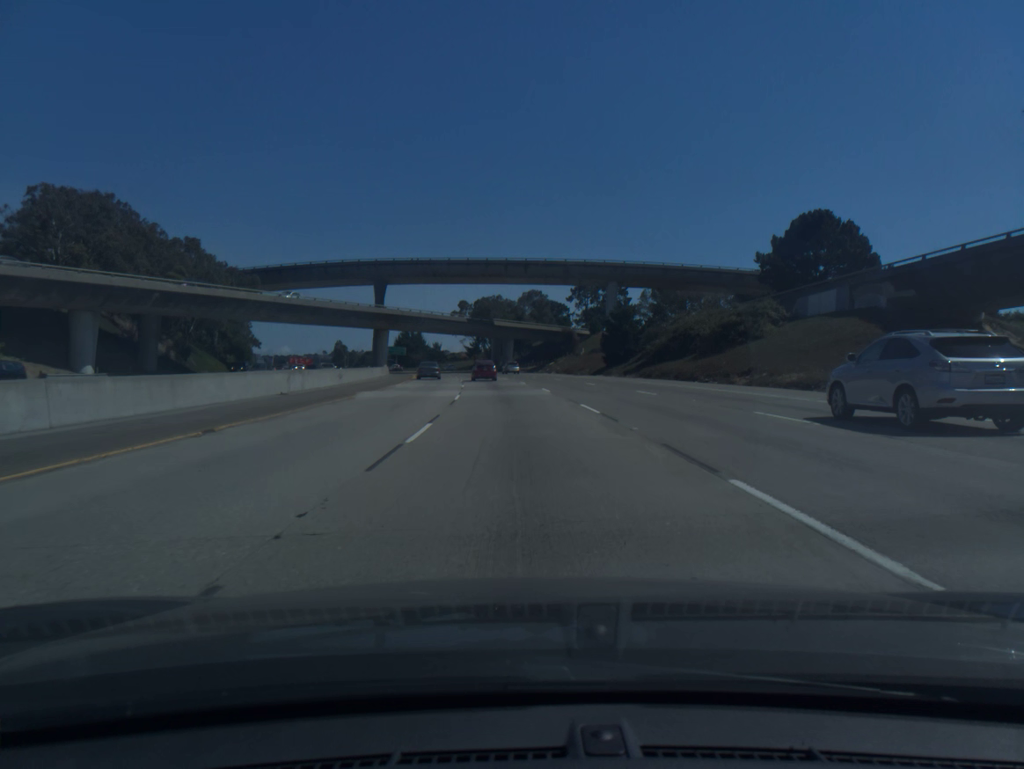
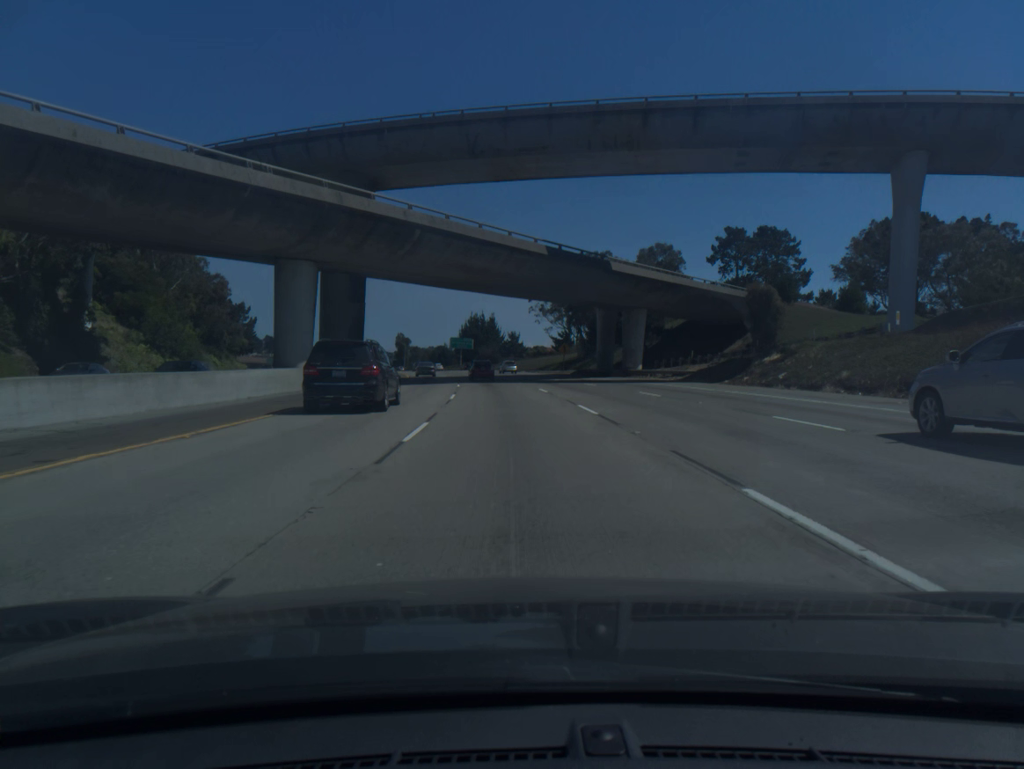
(-4.1, +73.3) m; -6°
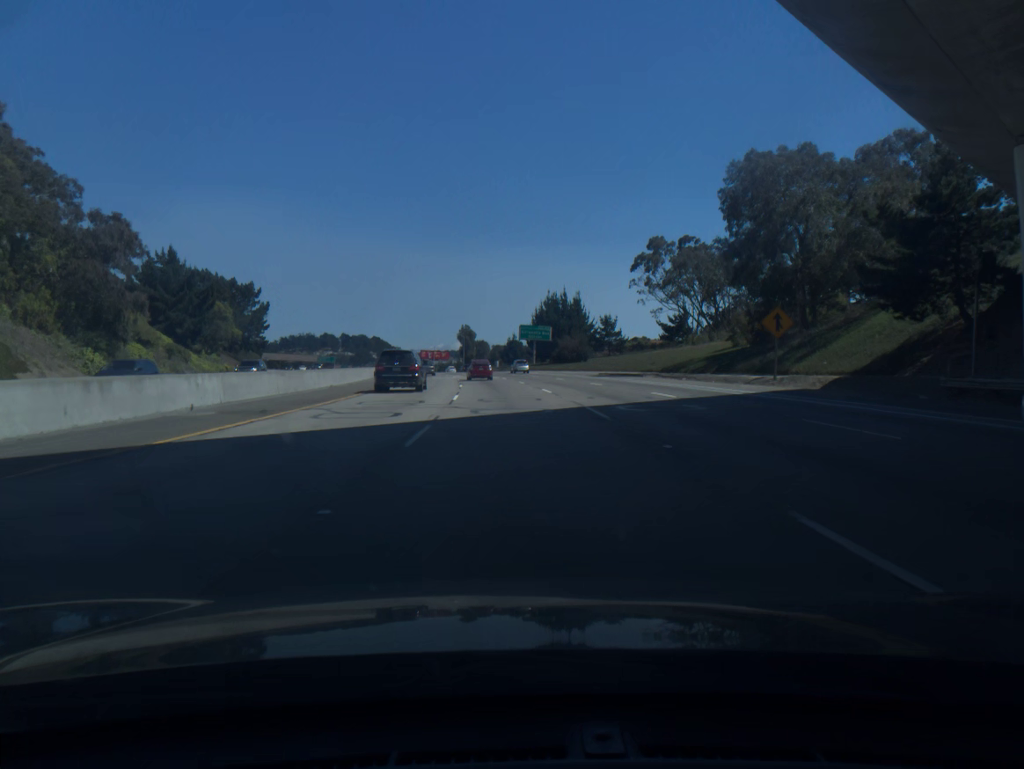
(-2.9, +59.2) m; -6°
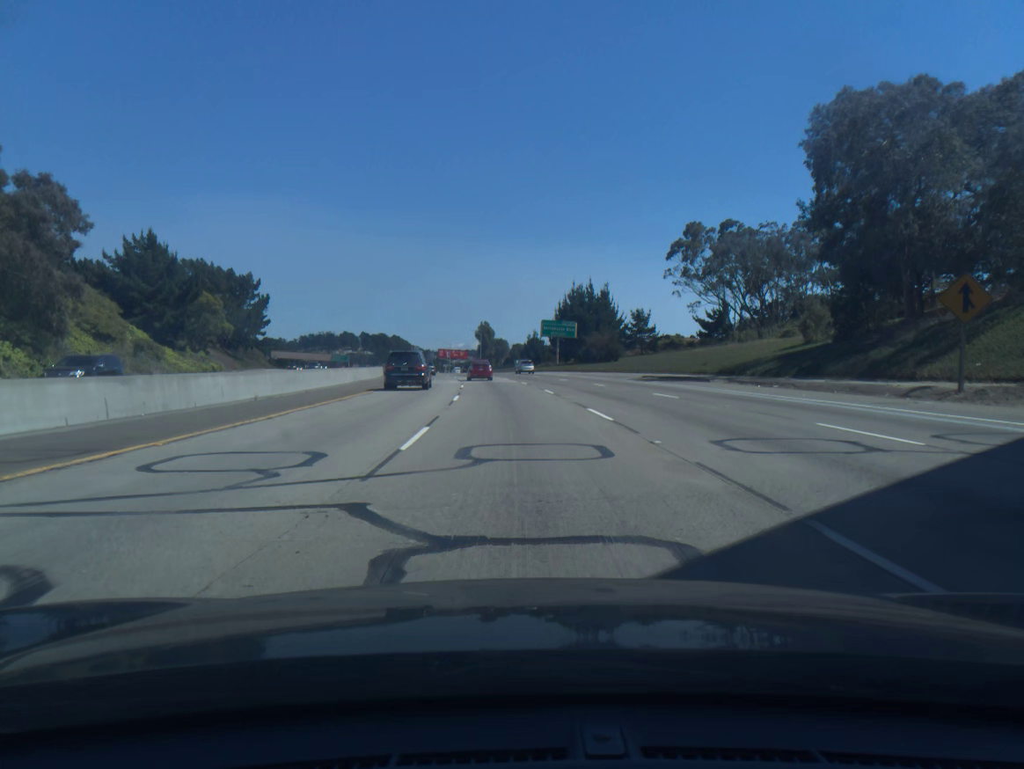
(-0.2, +14.9) m; -2°
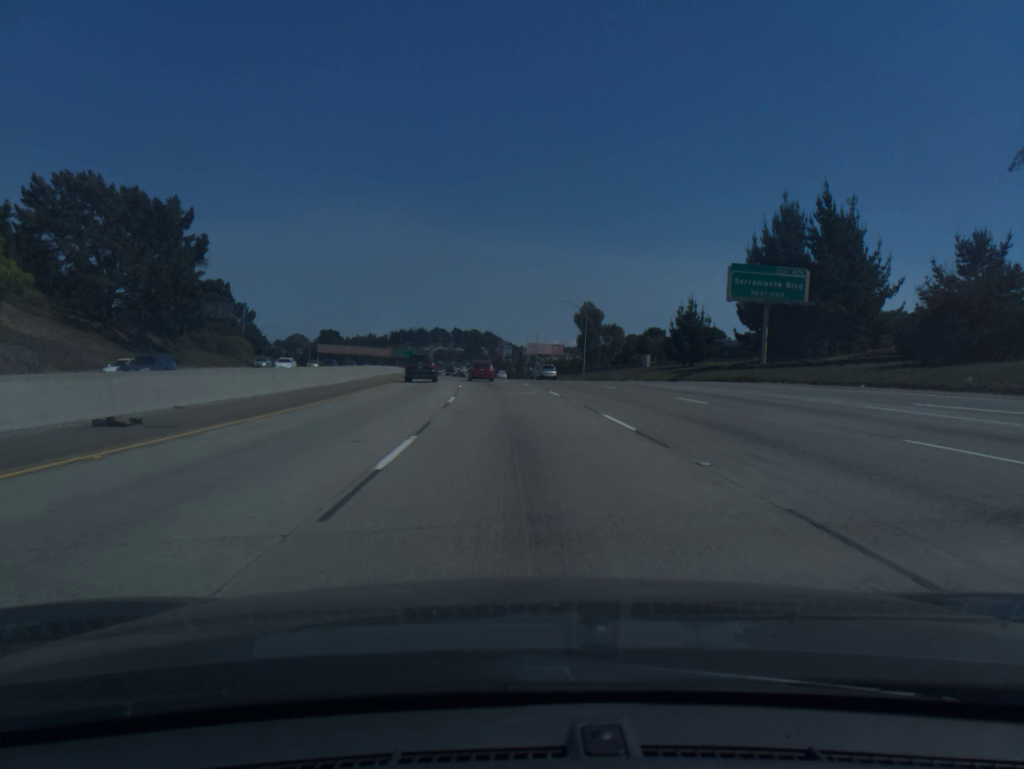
(-4.7, +75.0) m; -7°
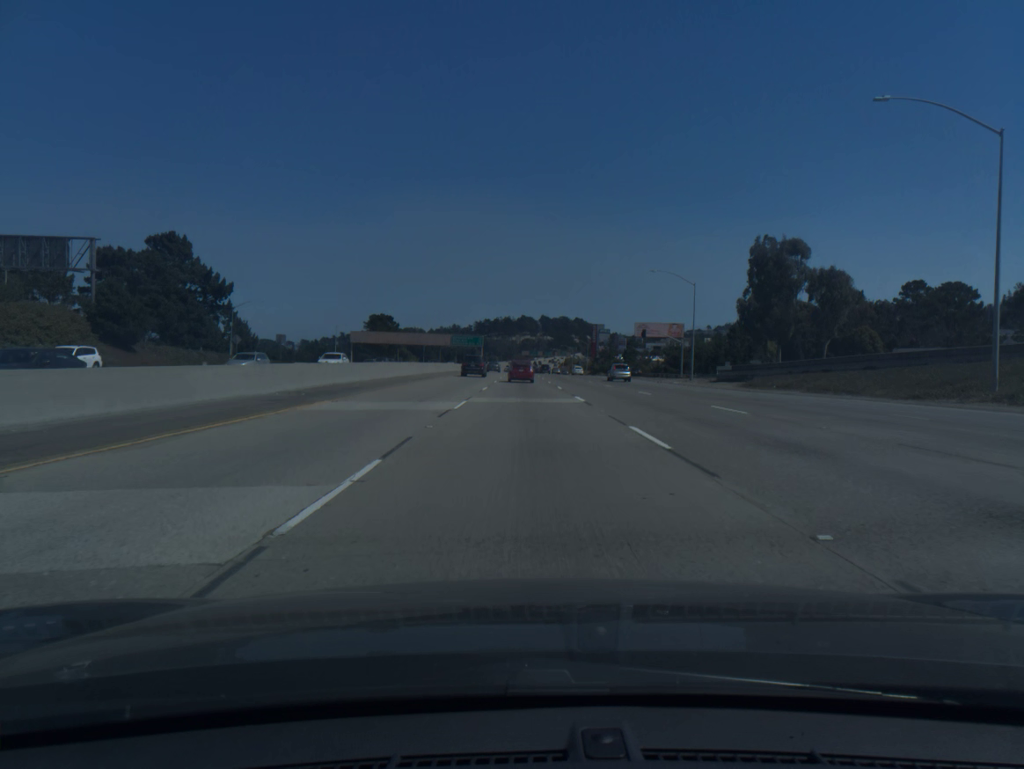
(-4.5, +75.4) m; -6°
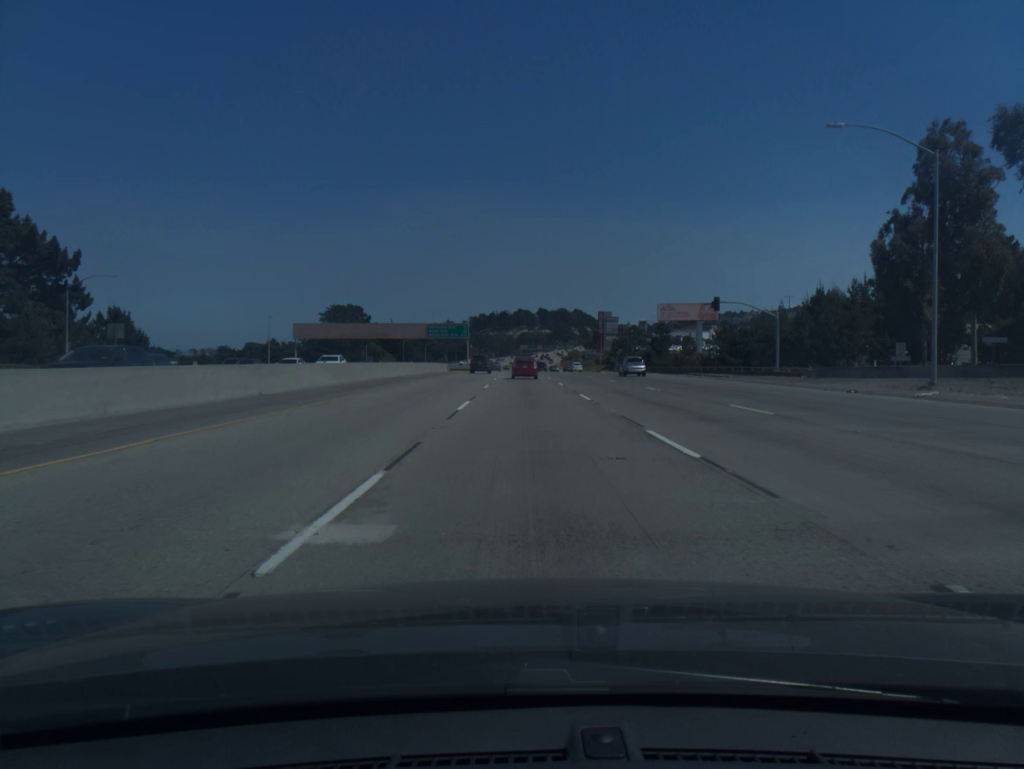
(-0.1, +44.9) m; 0°
